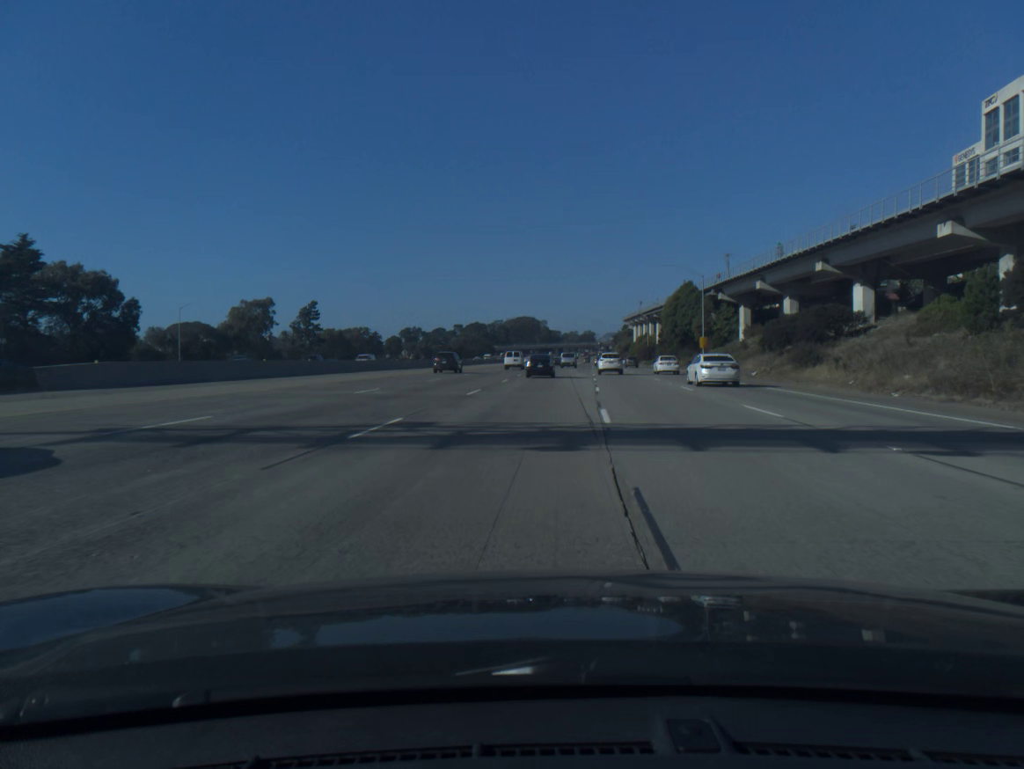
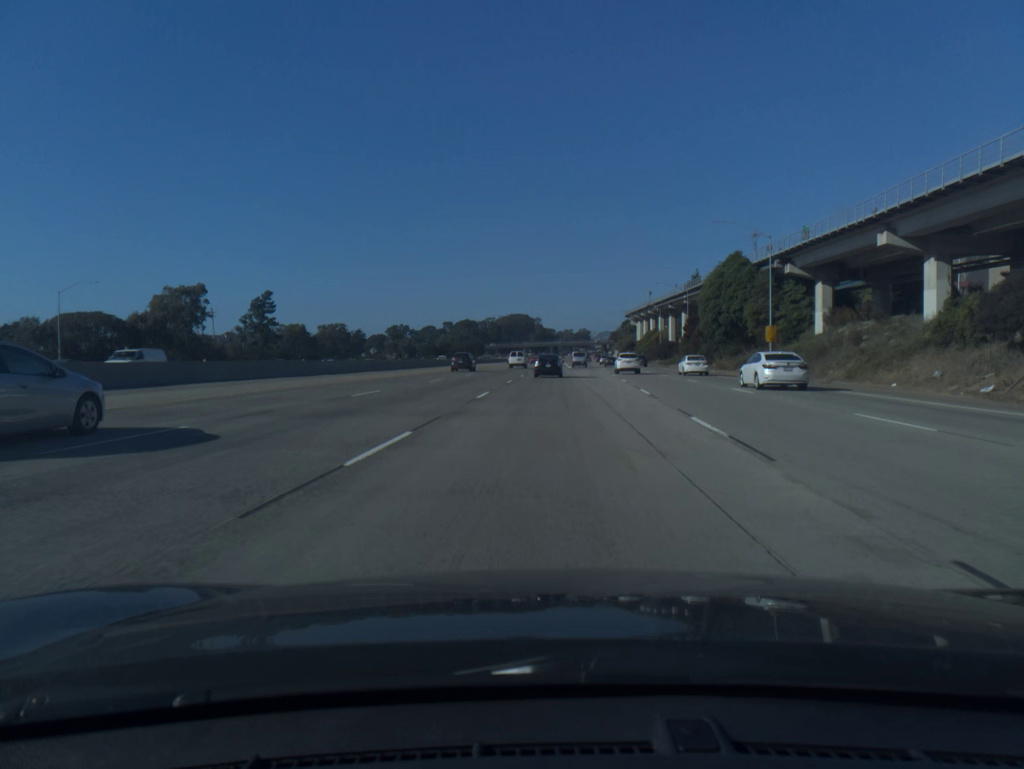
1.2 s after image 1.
(+0.1, +31.5) m; 0°
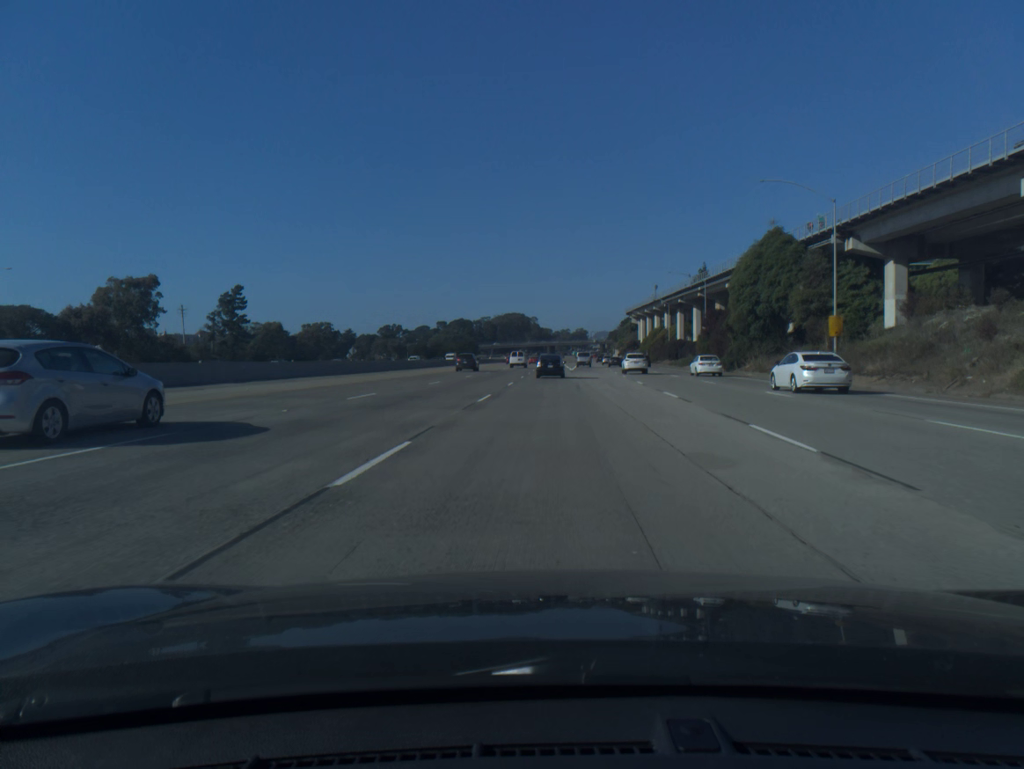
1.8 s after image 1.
(0.0, +15.8) m; 0°
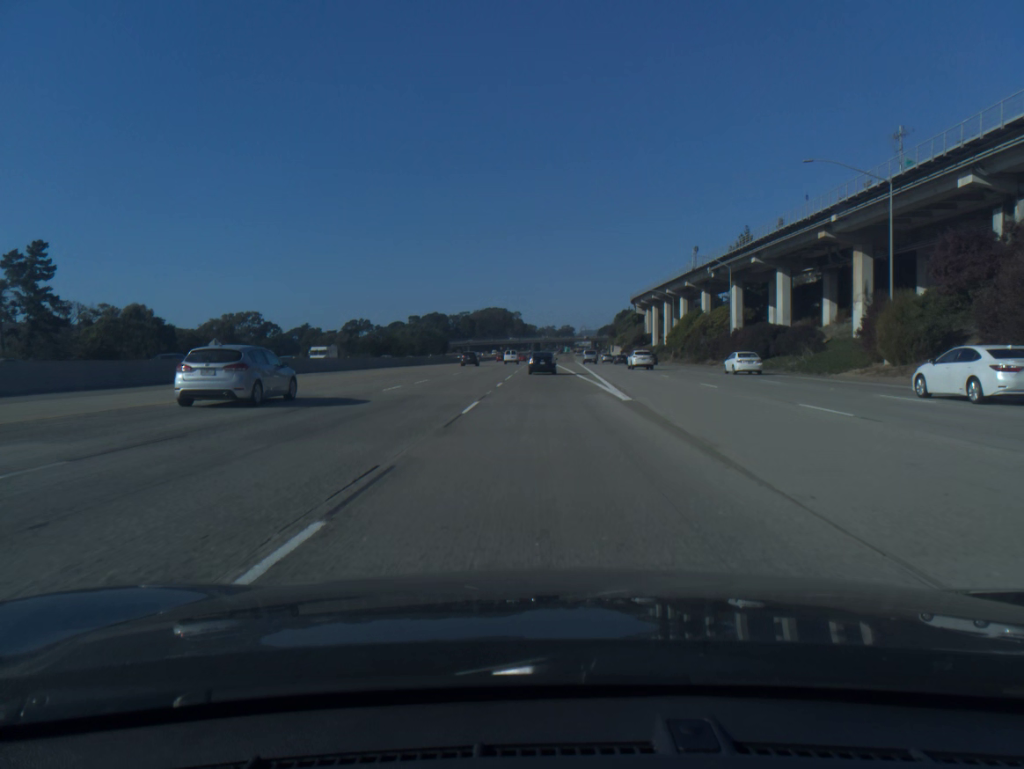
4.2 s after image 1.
(+0.6, +62.5) m; +1°
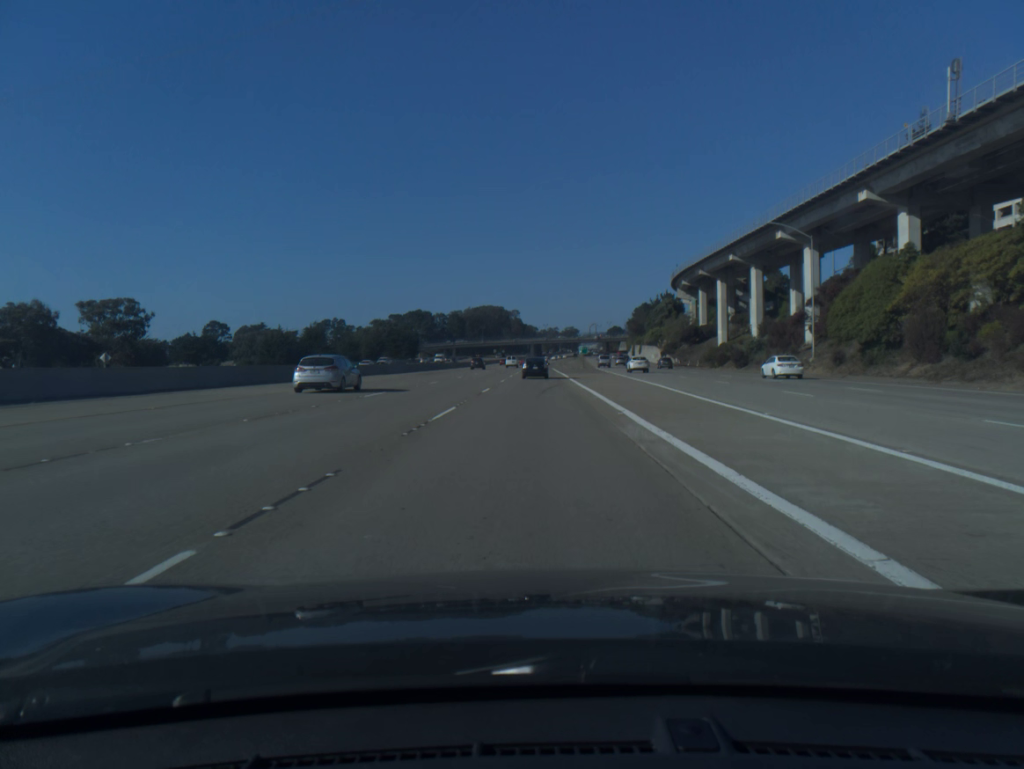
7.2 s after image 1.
(+0.5, +75.6) m; 0°
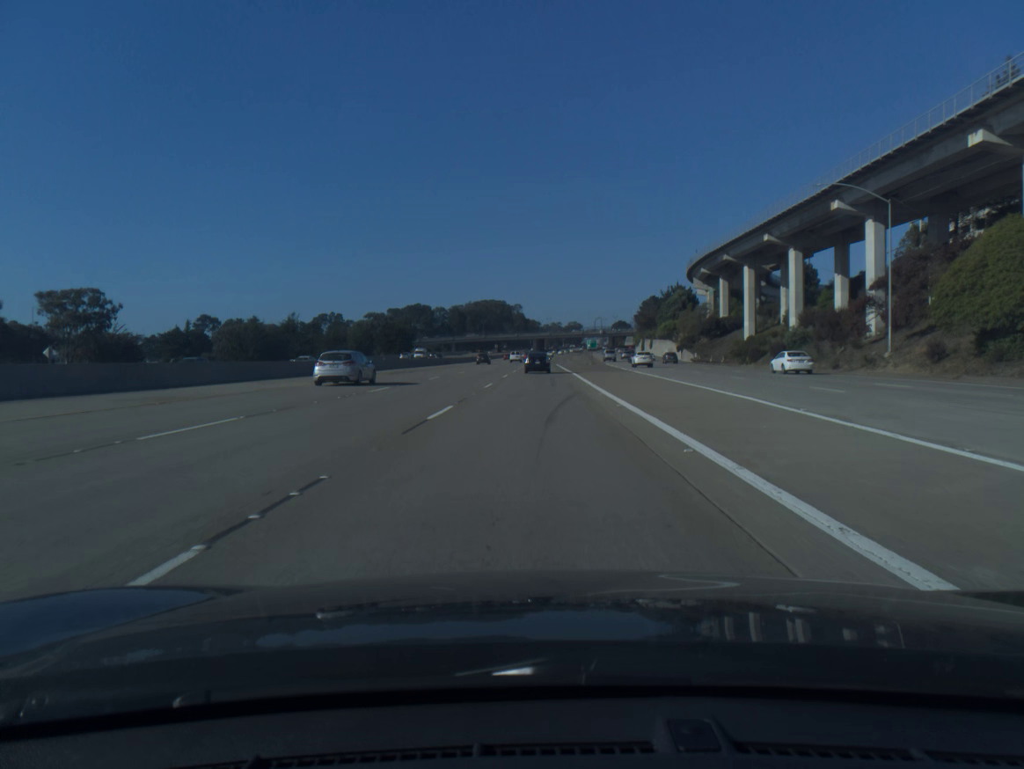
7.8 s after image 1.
(0.0, +14.9) m; 0°
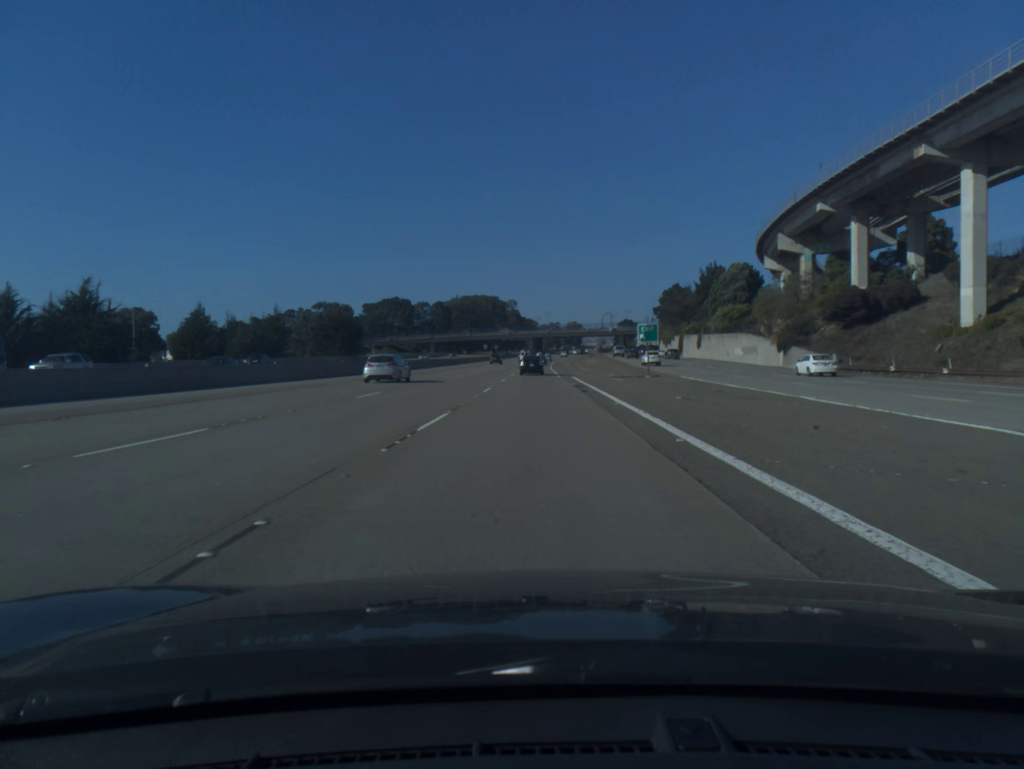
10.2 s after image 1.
(0.0, +59.9) m; 0°
